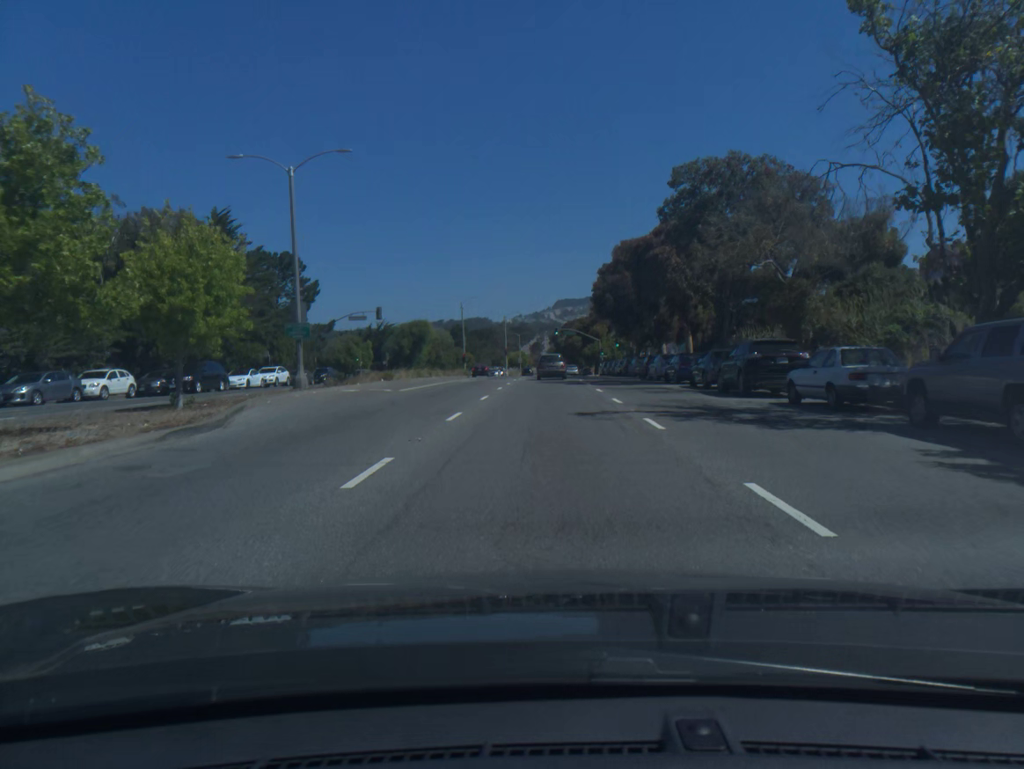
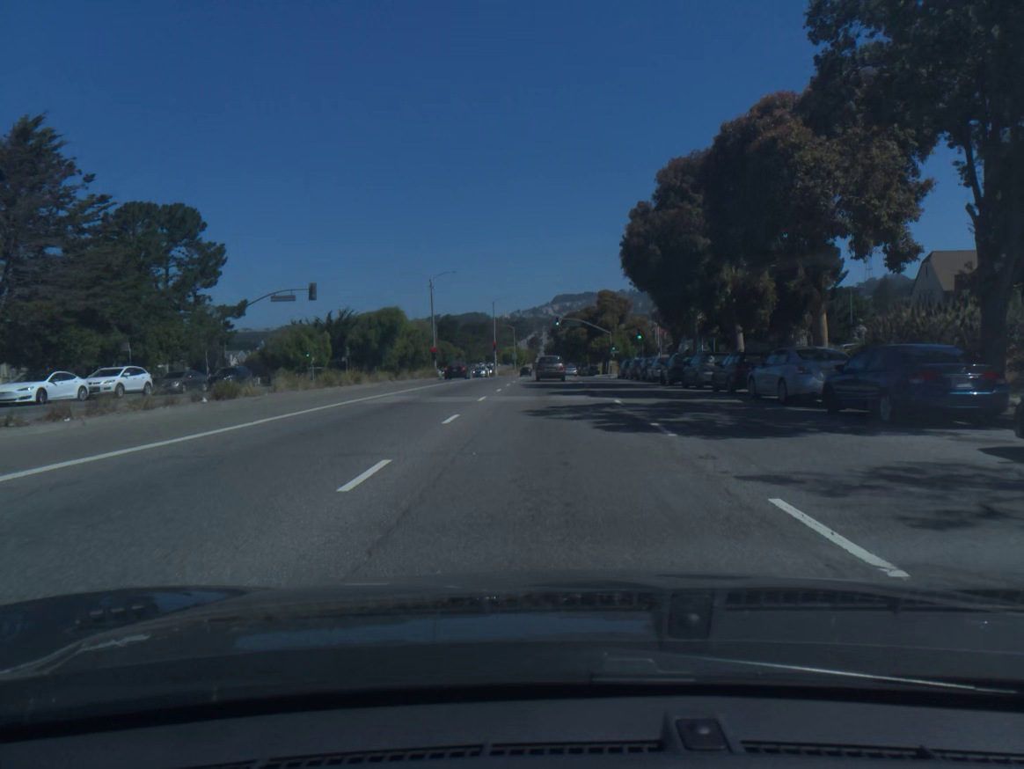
(0.0, +22.4) m; 0°
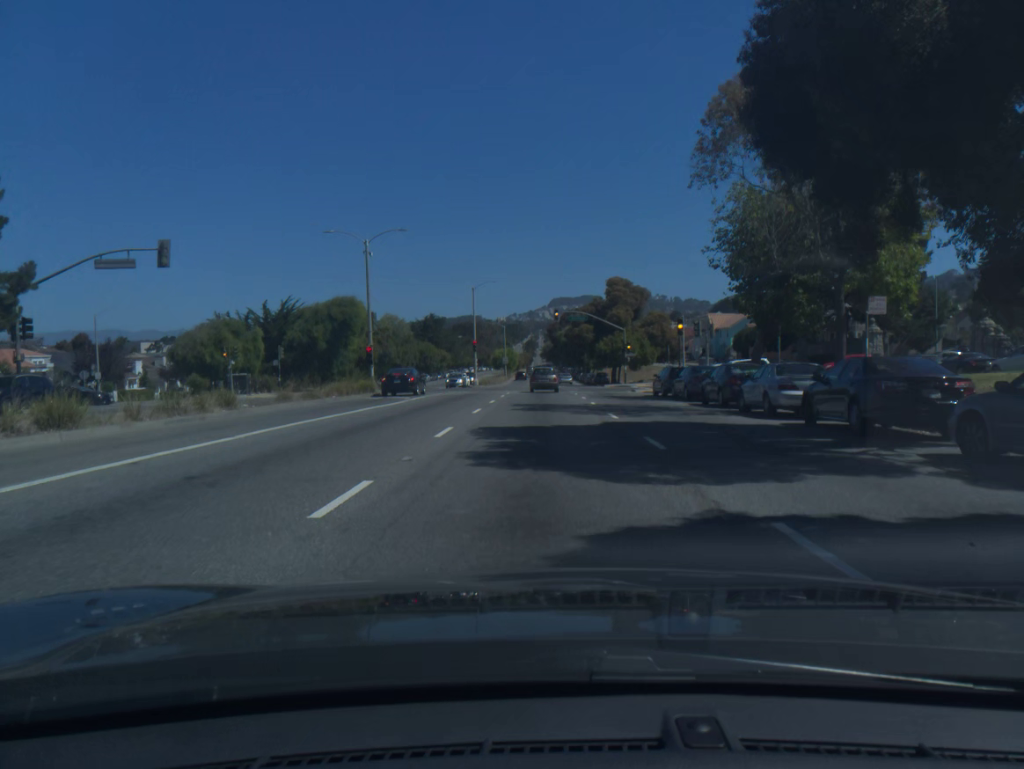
(+0.1, +22.4) m; 0°
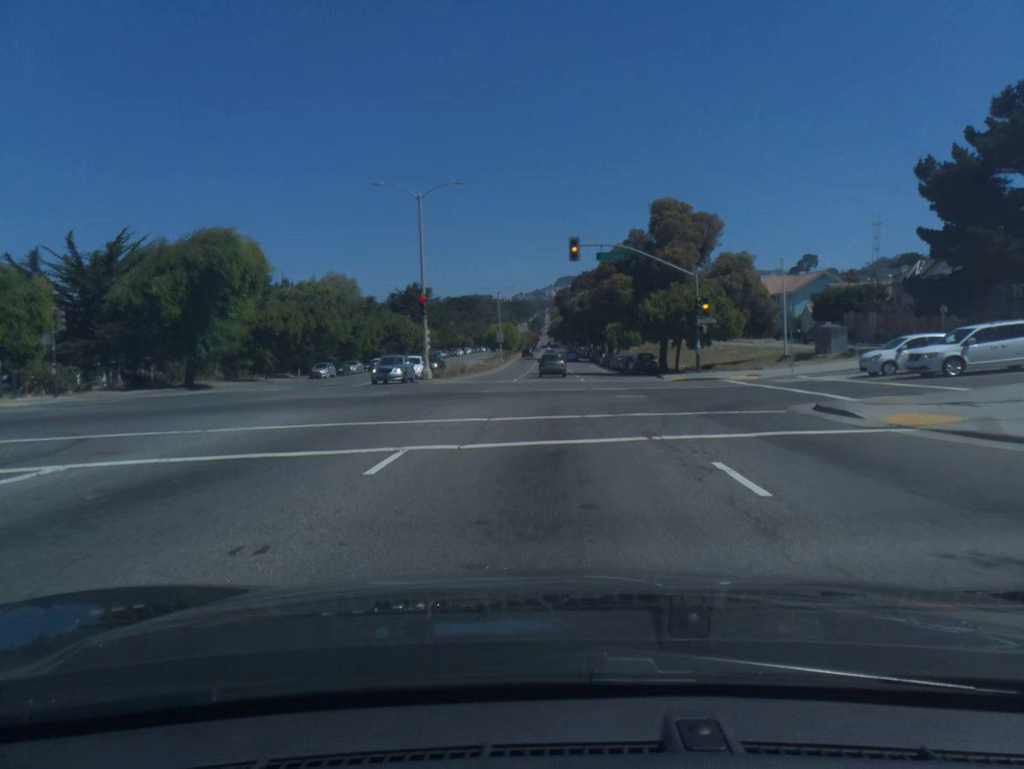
(-0.2, +34.0) m; 0°
